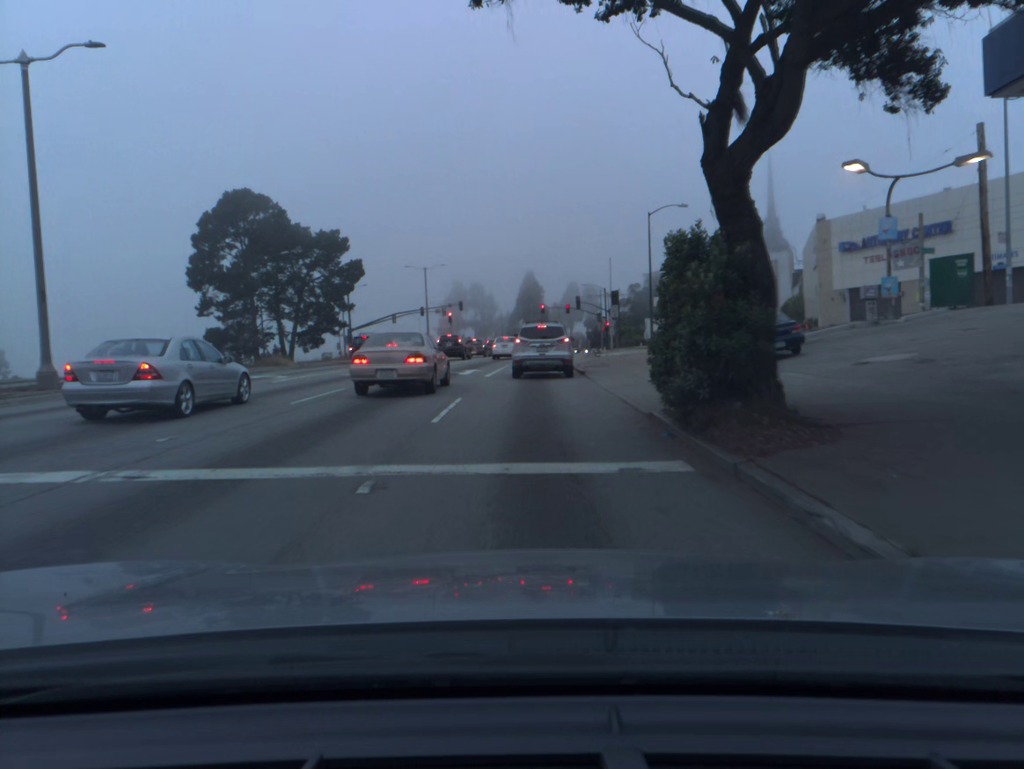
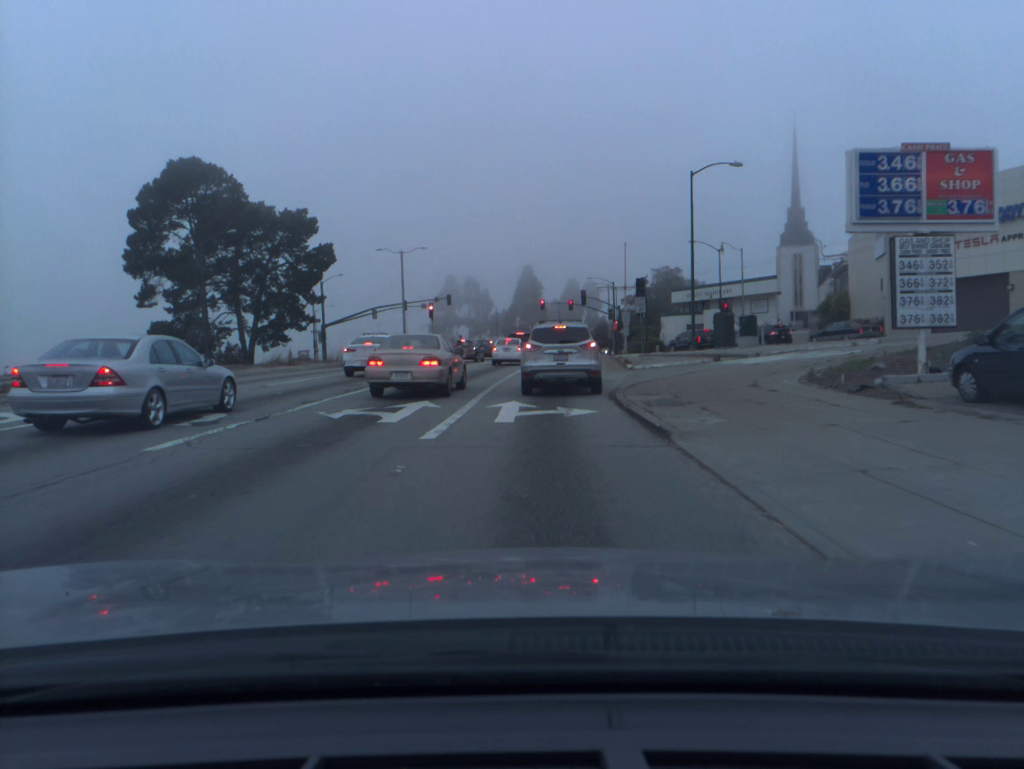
(0.0, +14.9) m; 0°
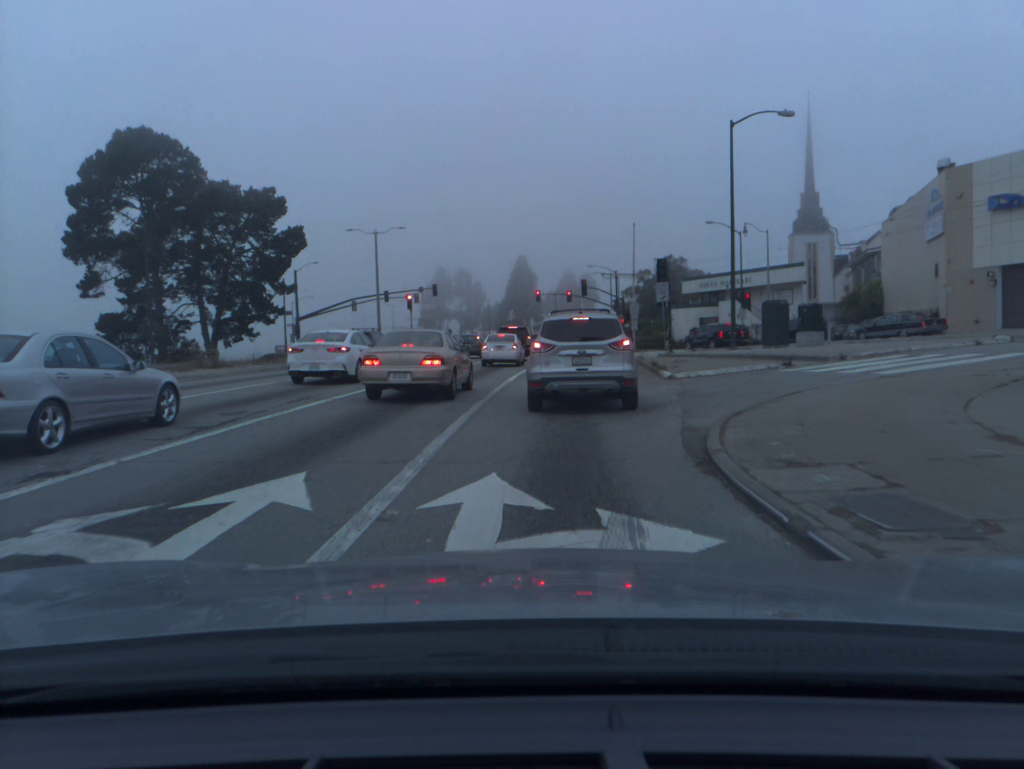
(0.0, +8.9) m; +1°
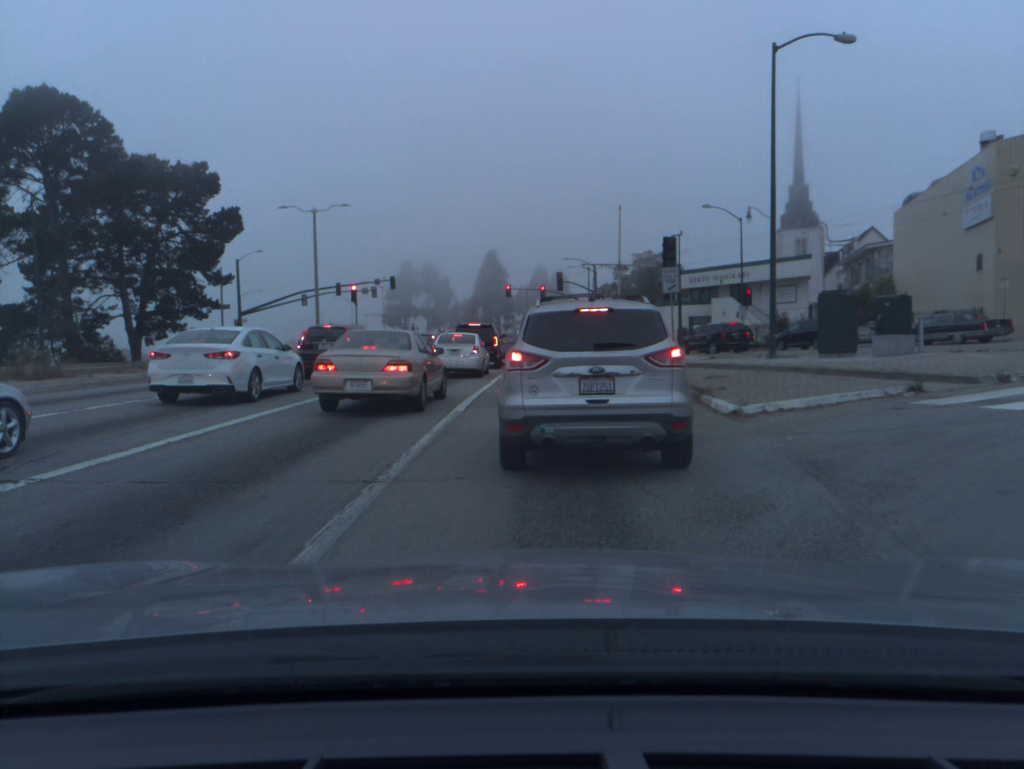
(+0.2, +9.2) m; +2°
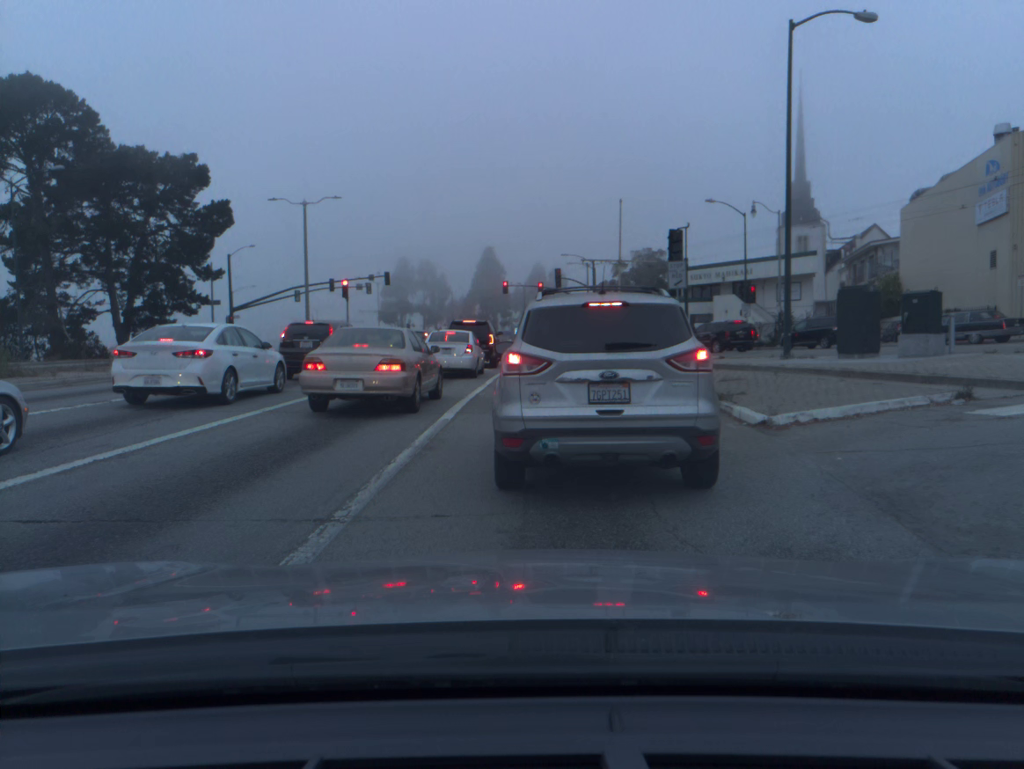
(0.0, +1.6) m; 0°
